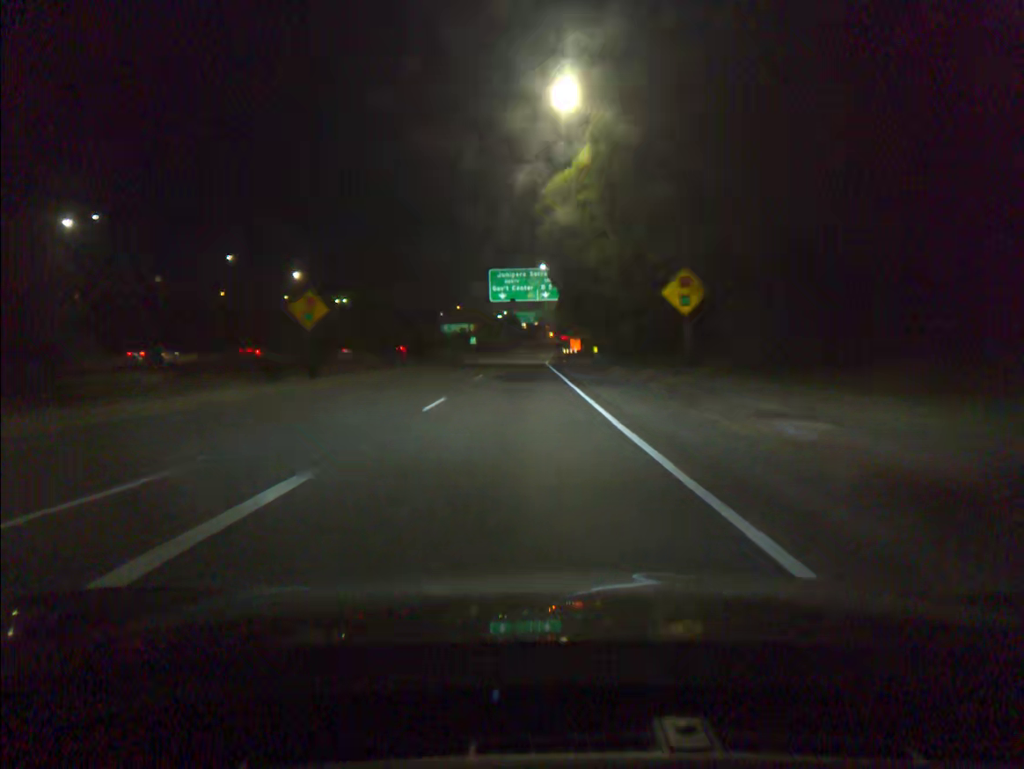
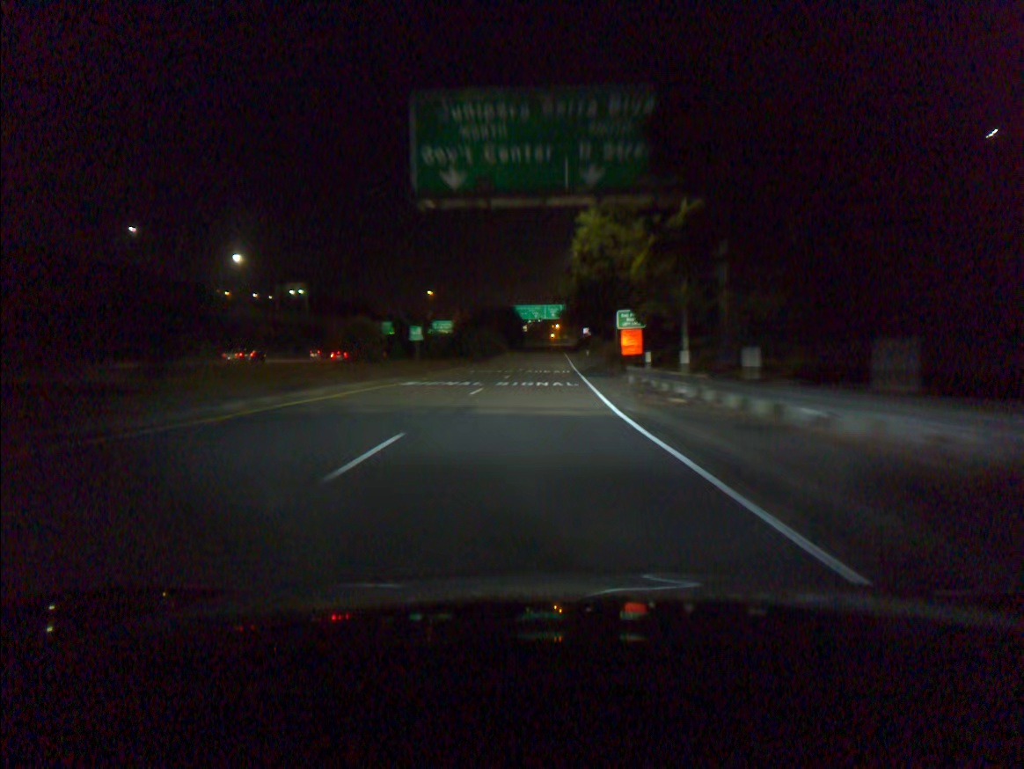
(-0.7, +53.4) m; 0°
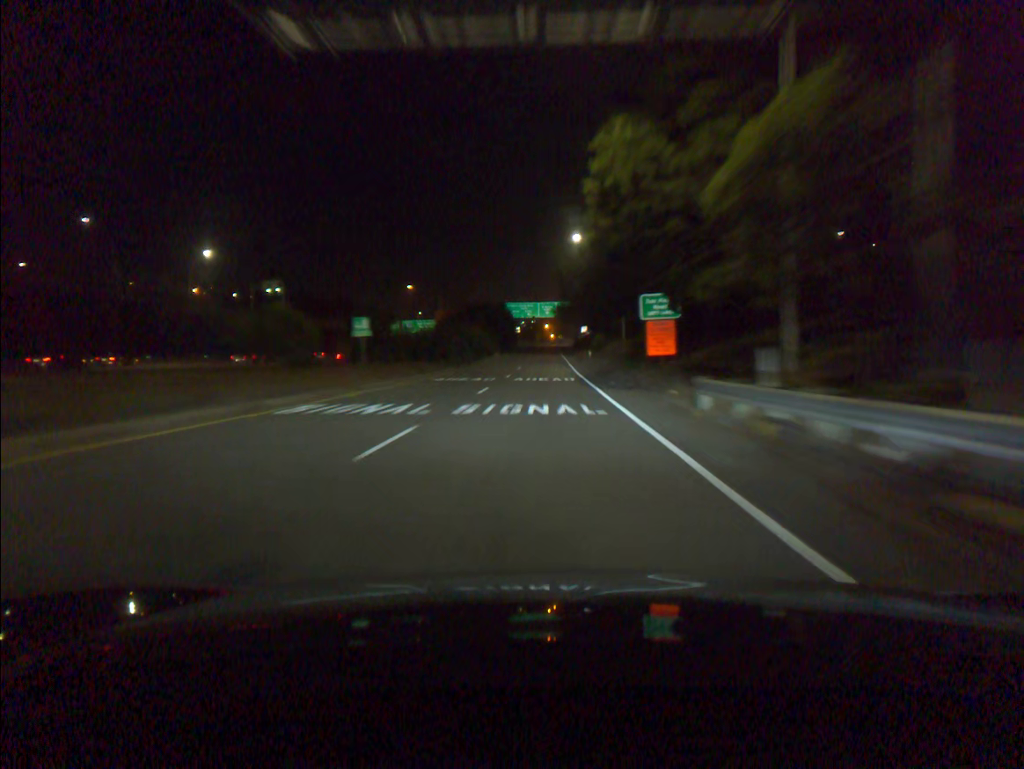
(+0.1, +13.4) m; +1°
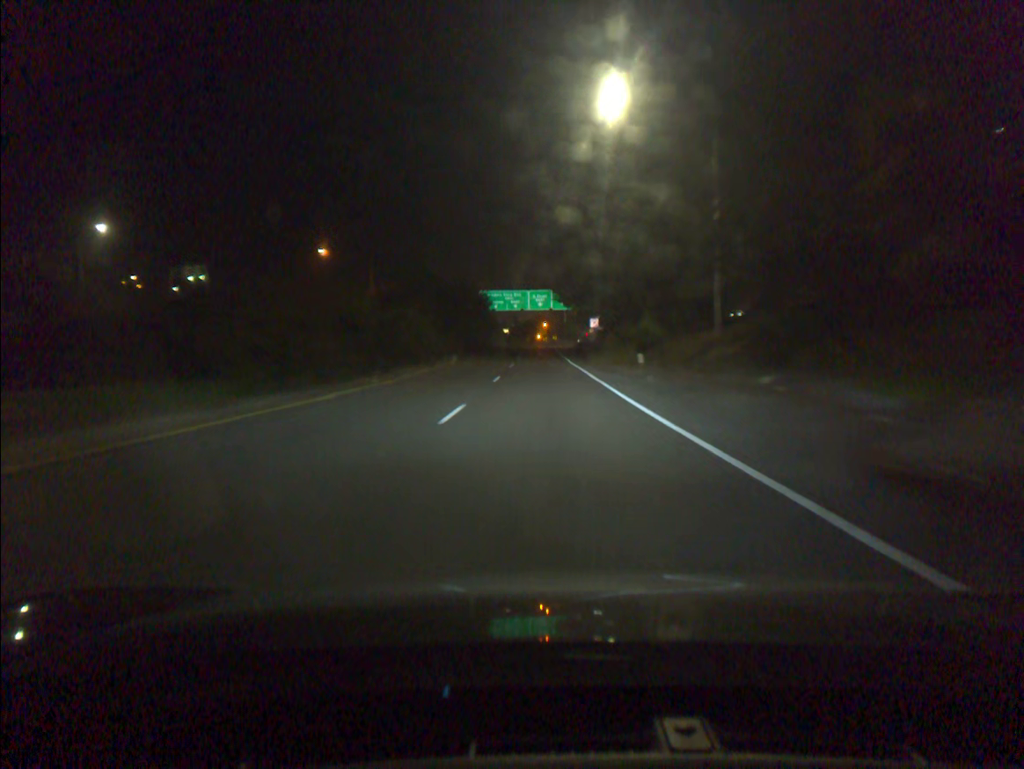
(+0.3, +40.1) m; +1°
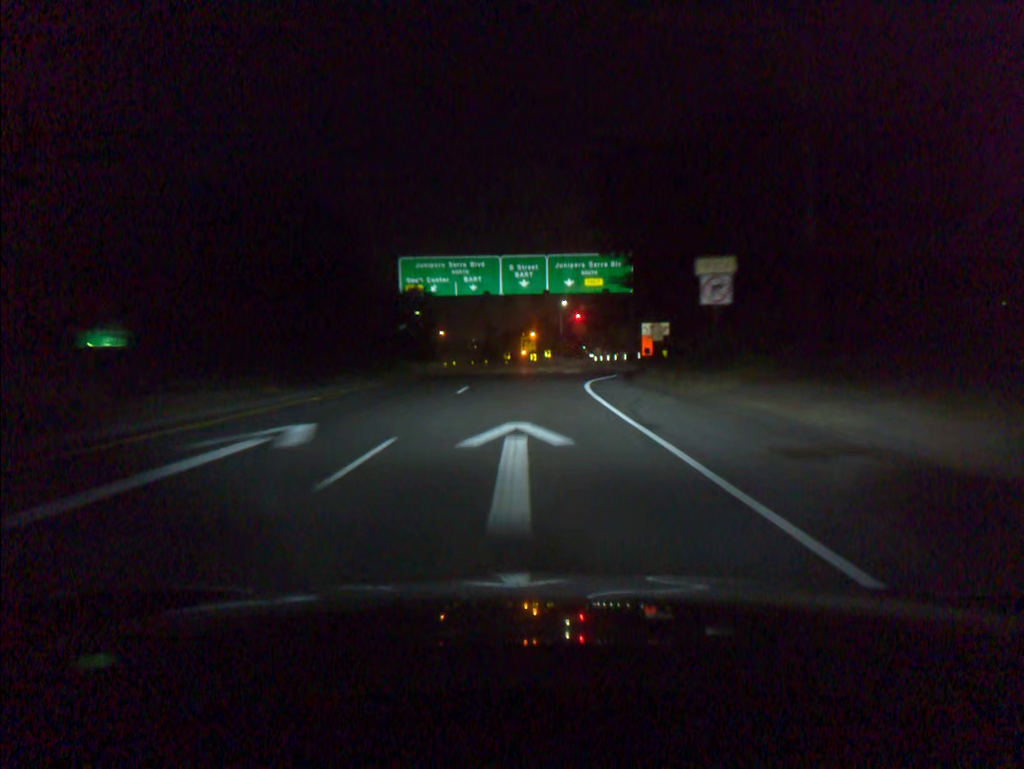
(+0.6, +65.0) m; +1°
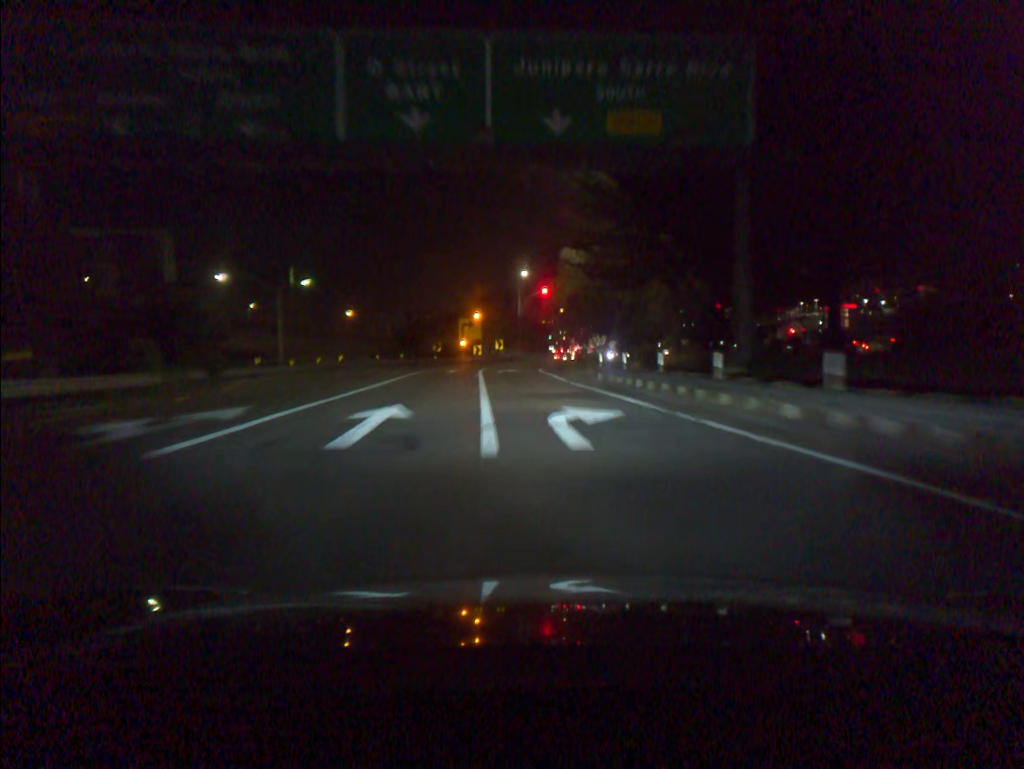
(+1.1, +43.0) m; +3°
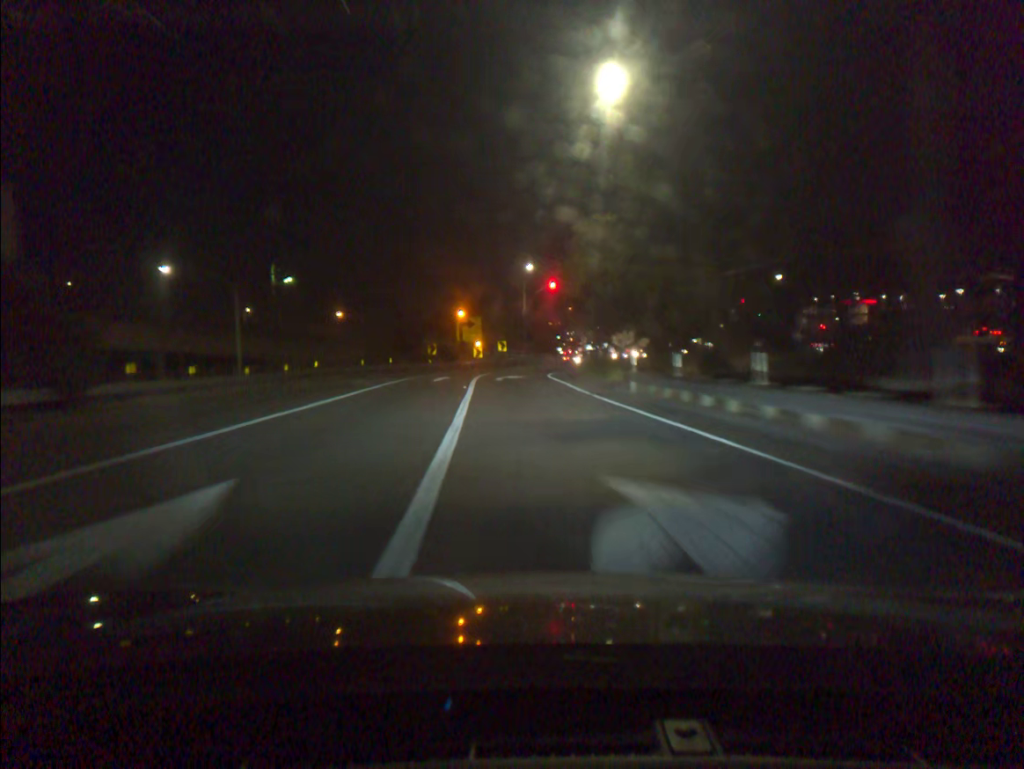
(0.0, +9.7) m; -1°
